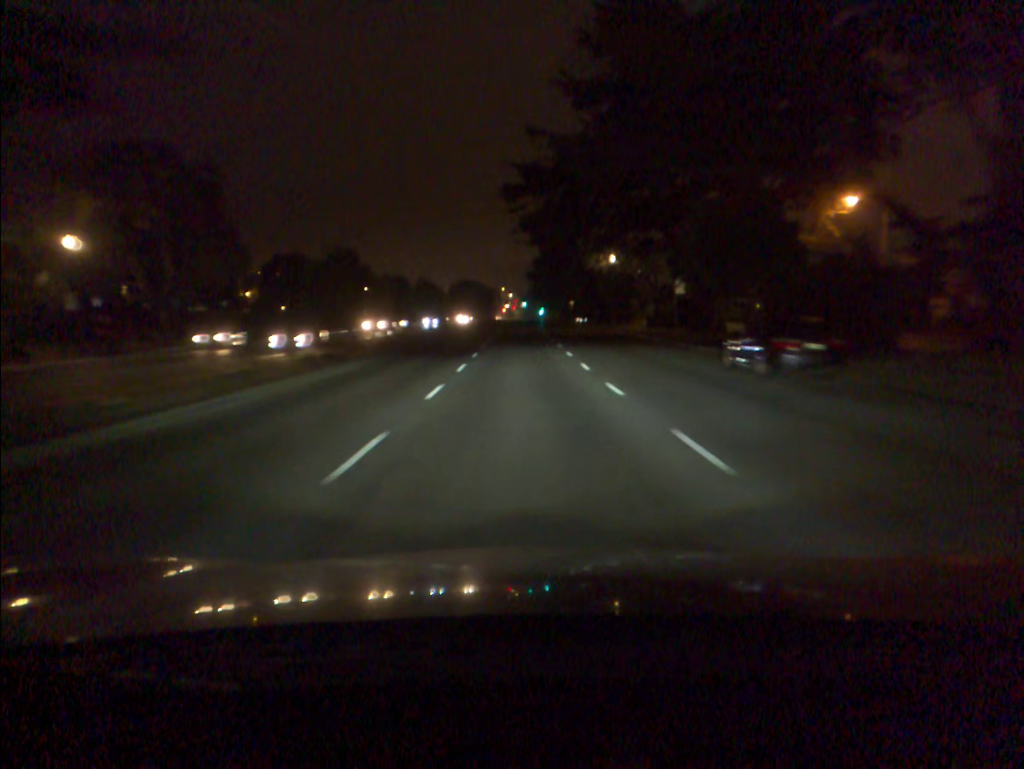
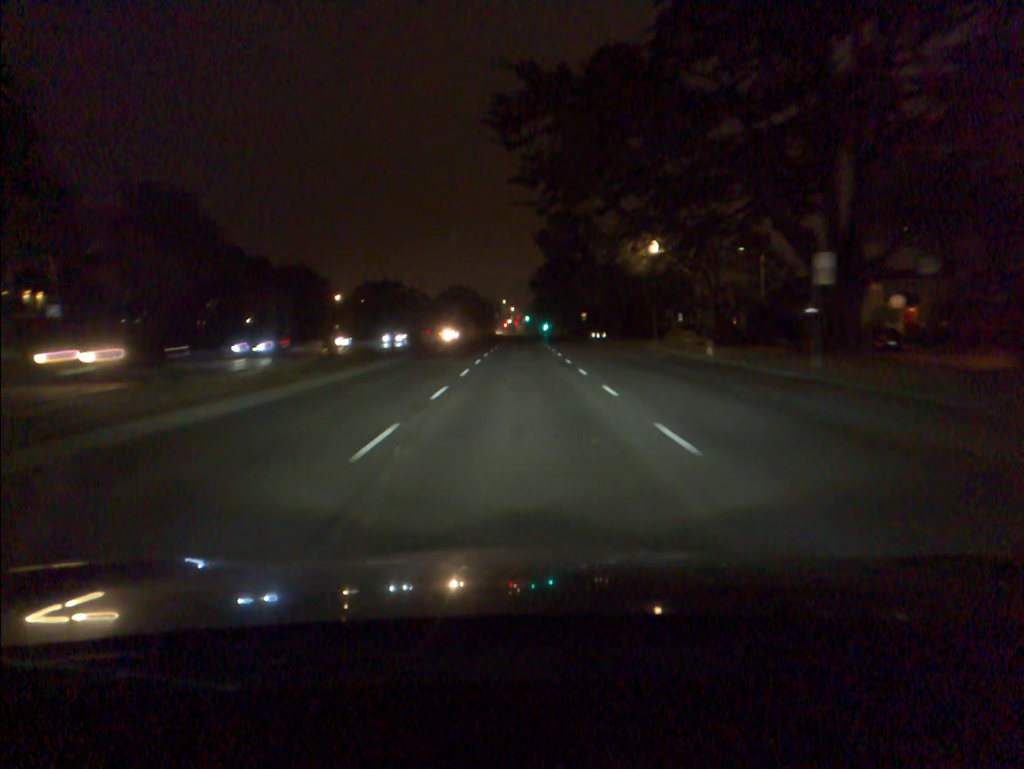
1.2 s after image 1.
(0.0, +20.7) m; 0°
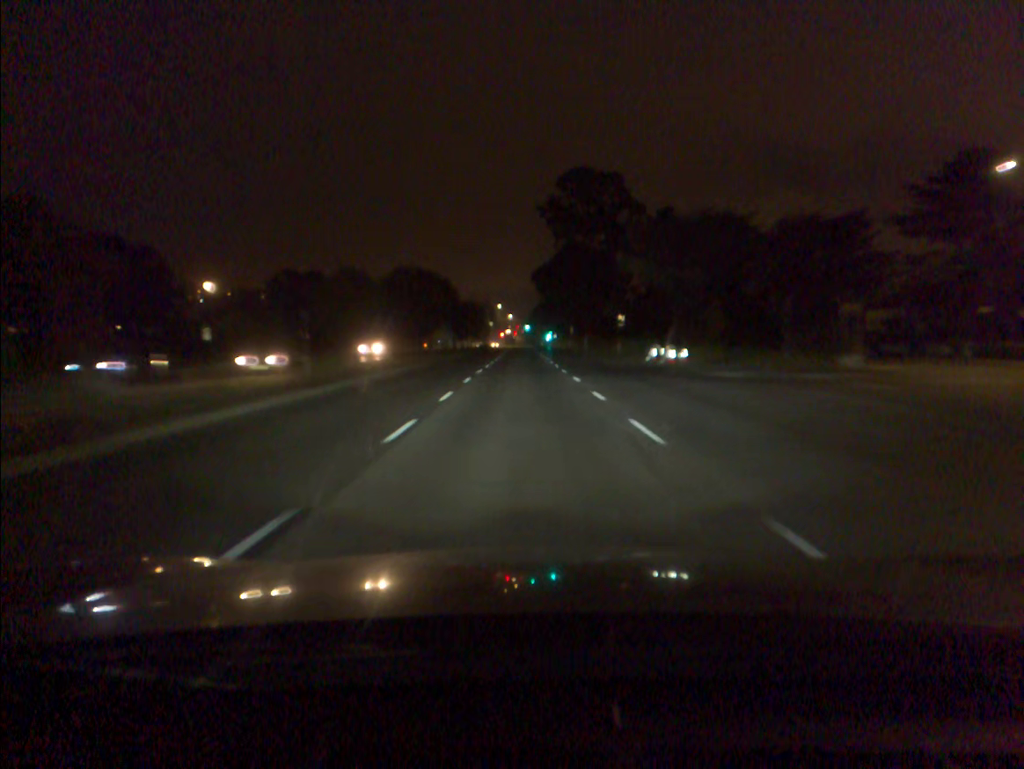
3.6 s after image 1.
(-0.2, +42.0) m; 0°
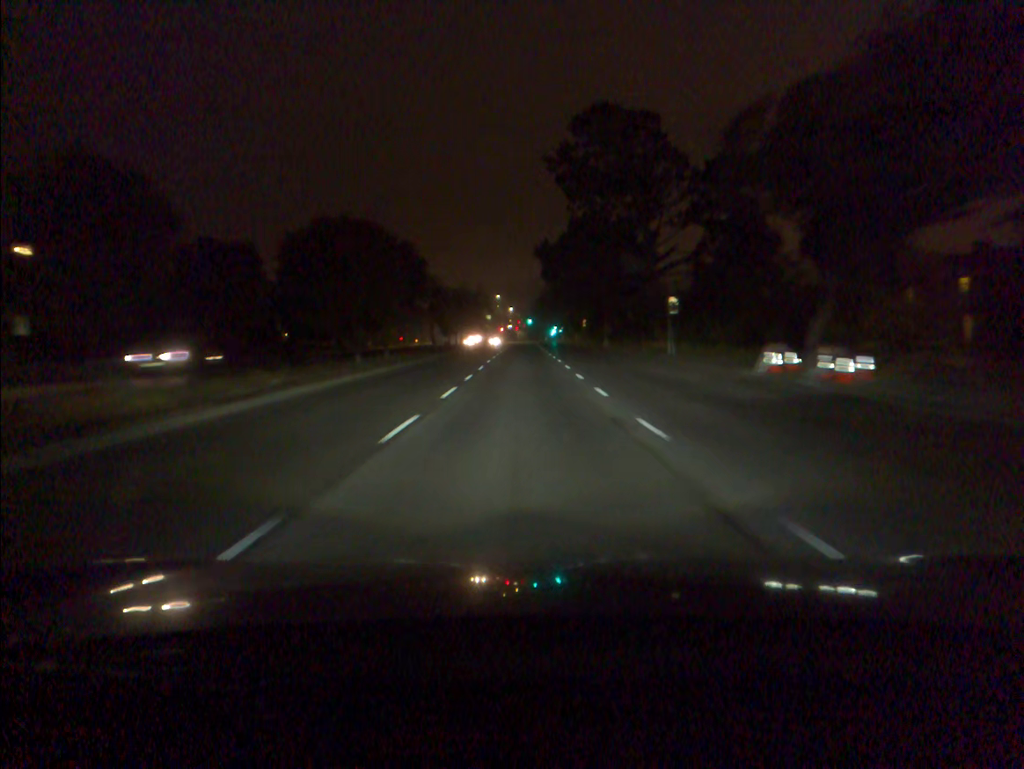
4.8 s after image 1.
(+0.1, +22.2) m; 0°
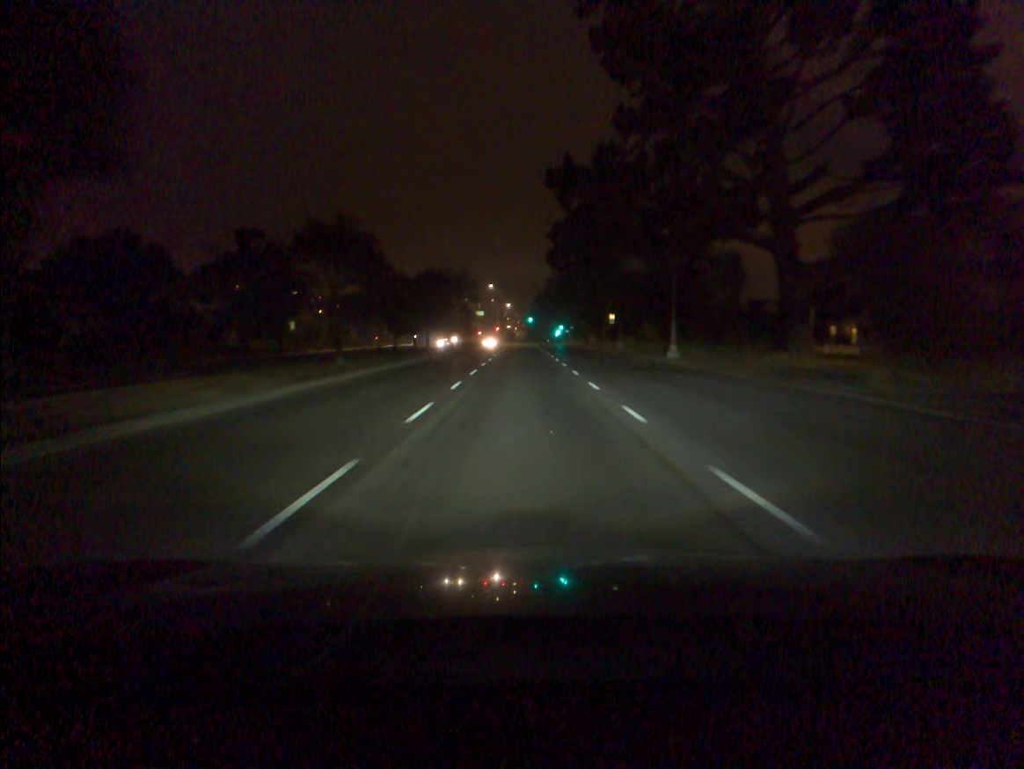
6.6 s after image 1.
(0.0, +33.9) m; 0°
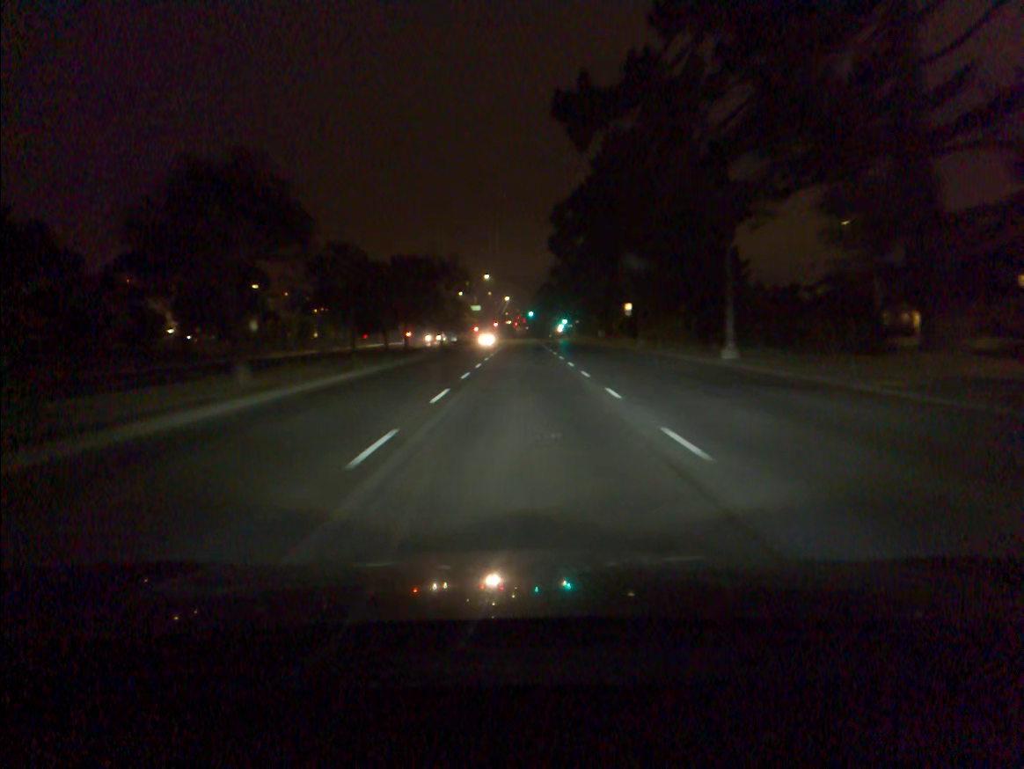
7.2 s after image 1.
(0.0, +11.4) m; 0°
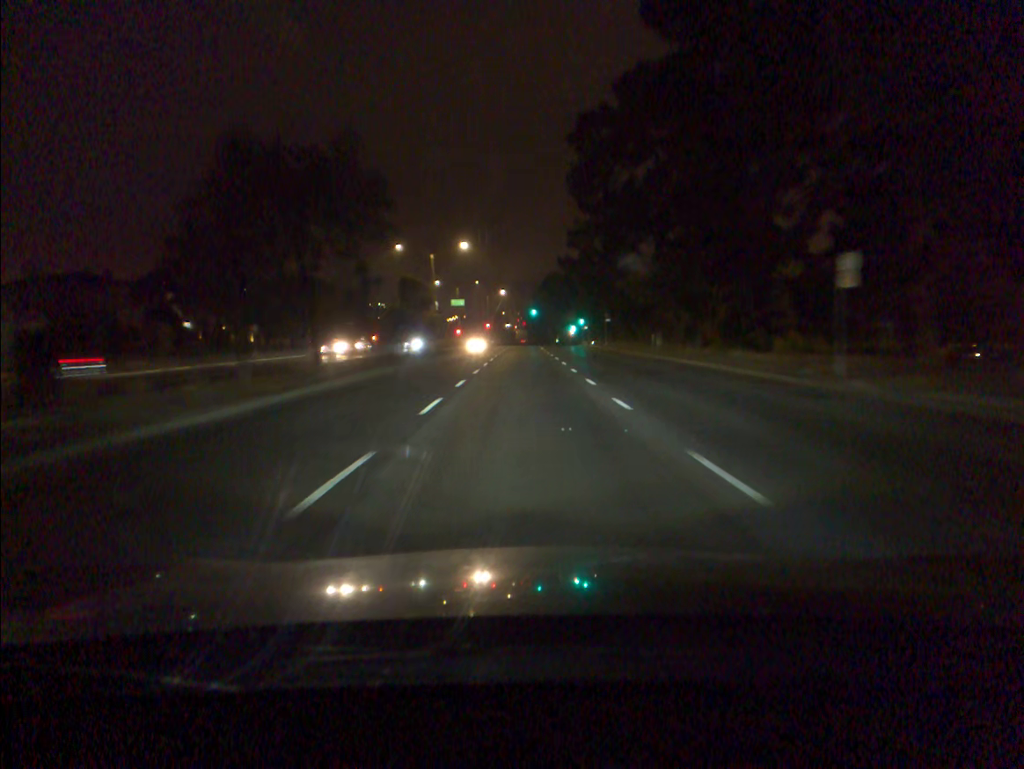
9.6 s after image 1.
(0.0, +45.5) m; 0°
